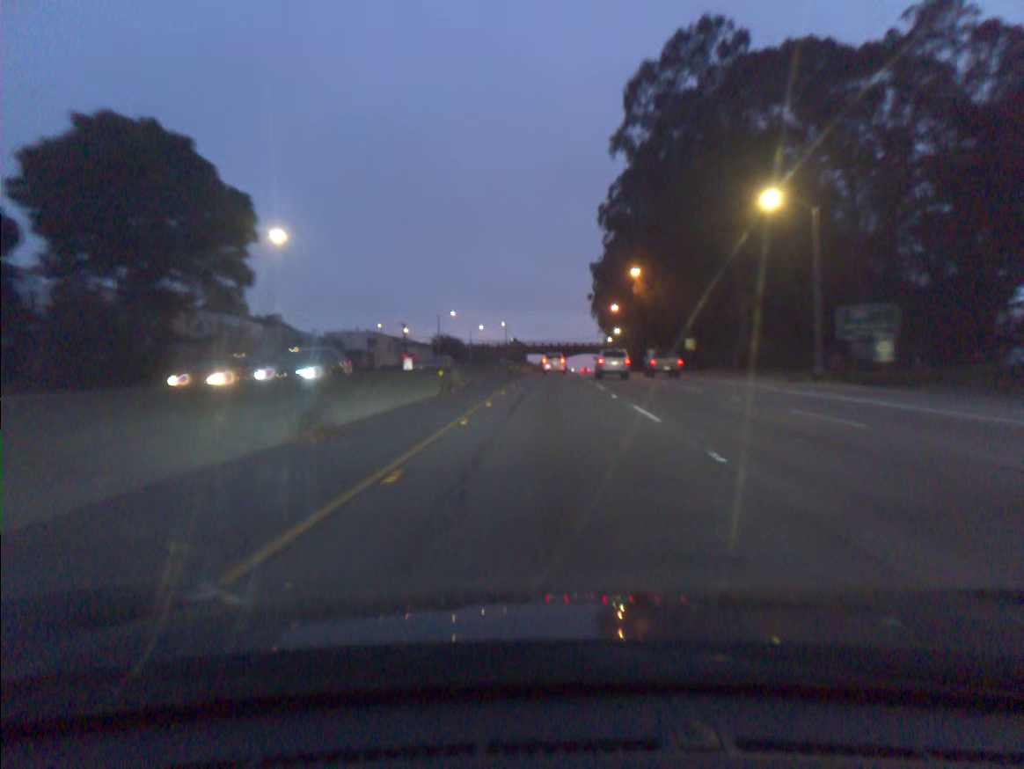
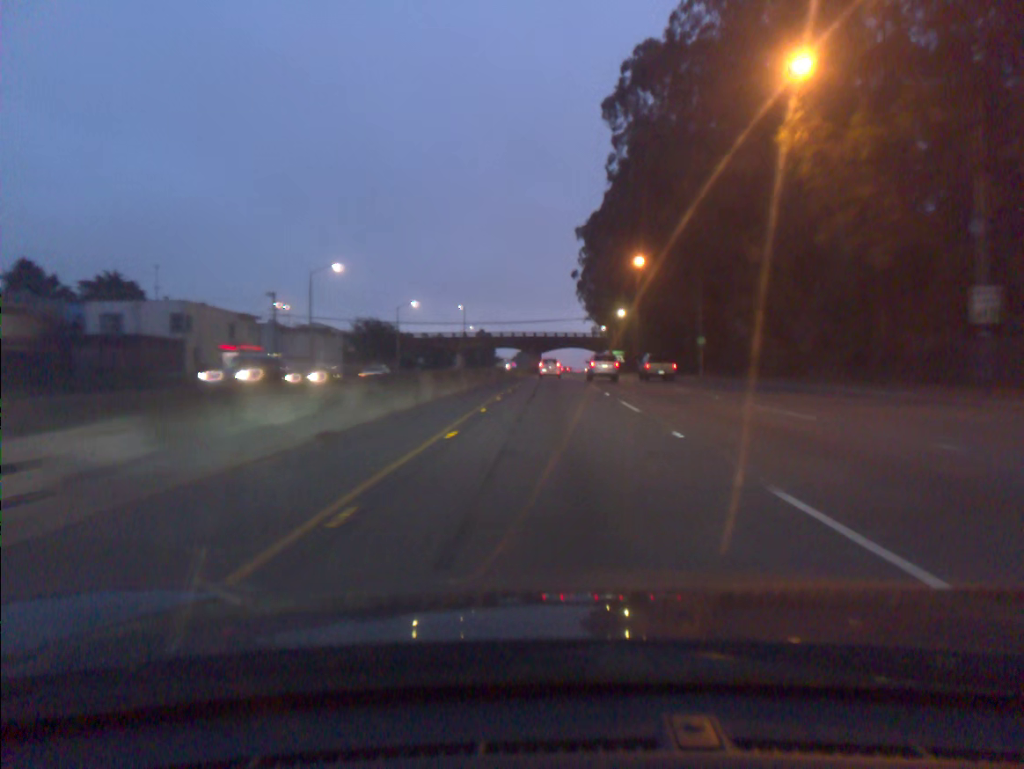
(+0.8, +56.6) m; +2°
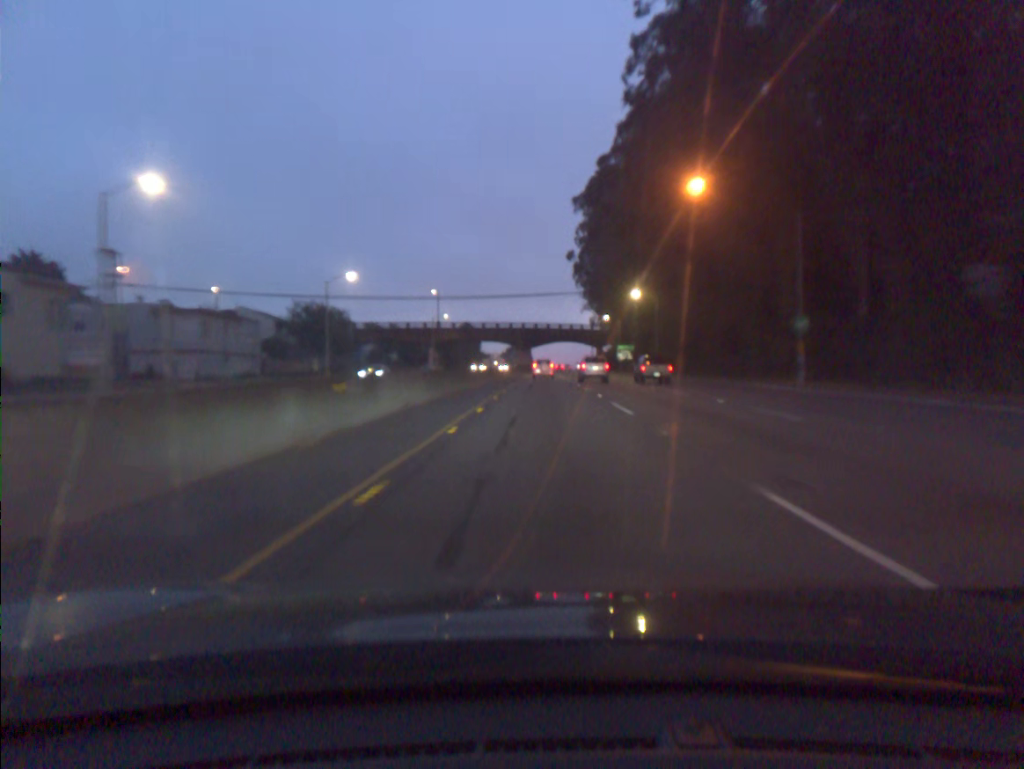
(+0.3, +29.1) m; +1°
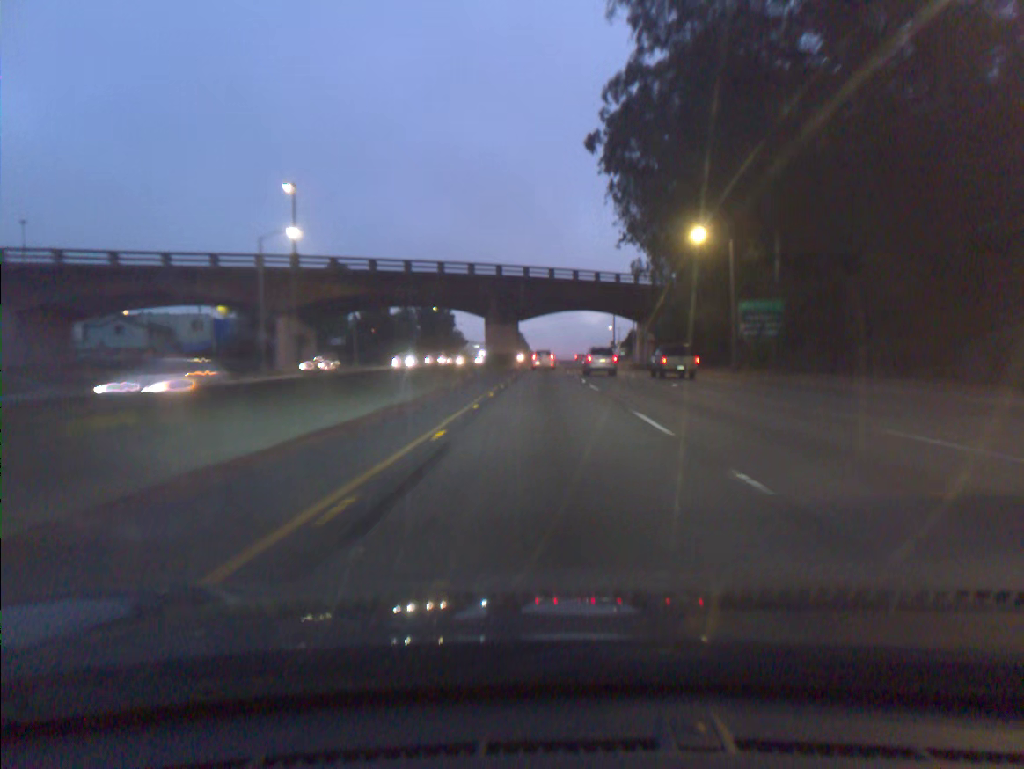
(+0.2, +79.3) m; 0°
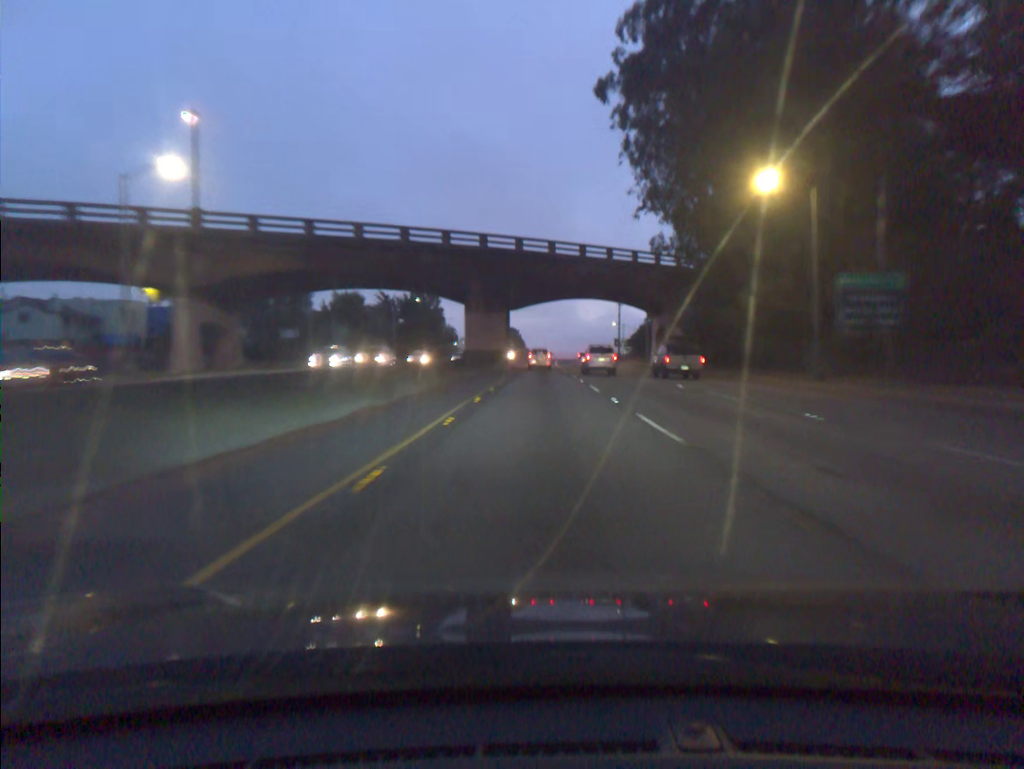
(0.0, +16.6) m; 0°
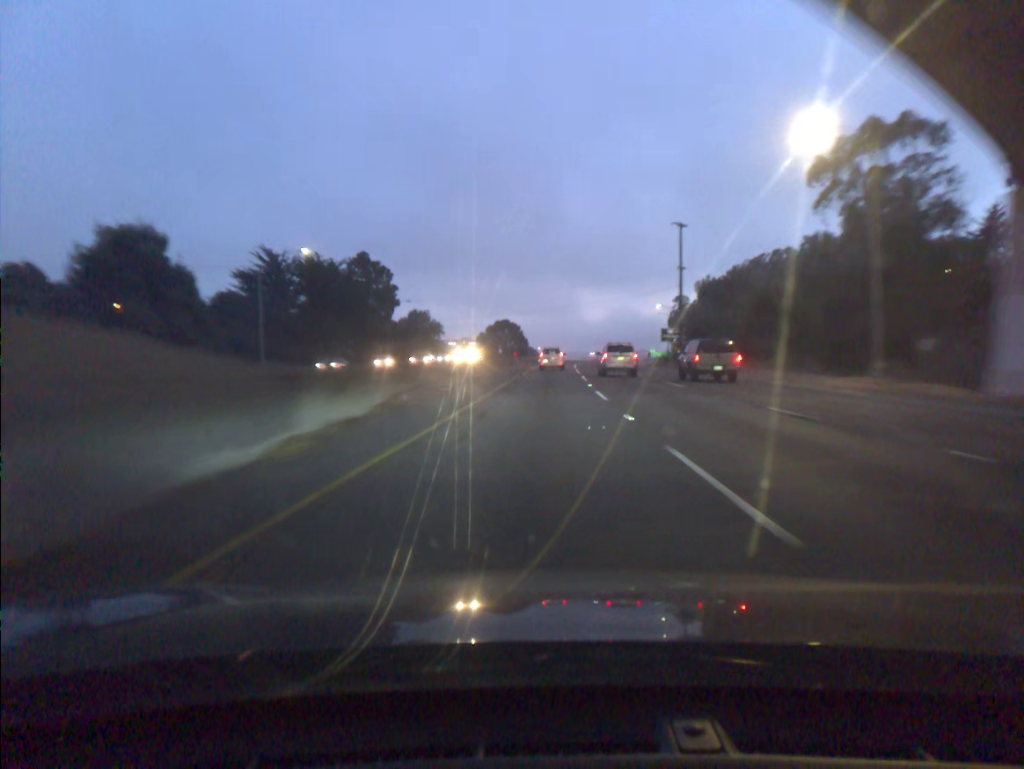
(+0.3, +64.2) m; 0°
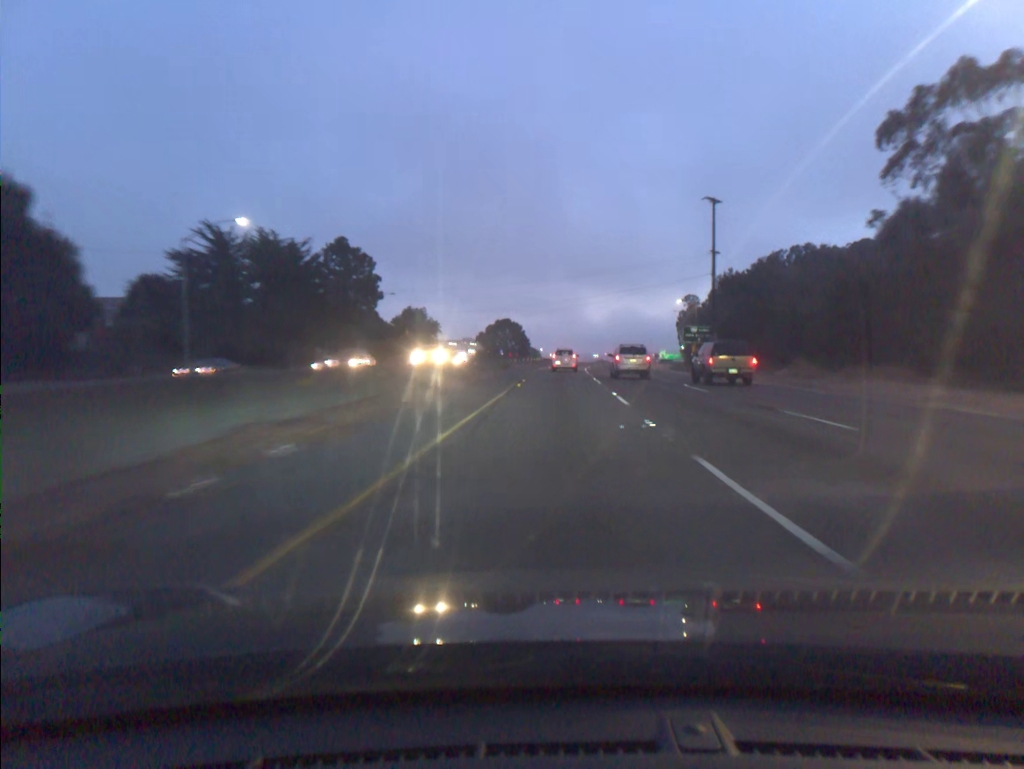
(-0.1, +15.5) m; 0°
